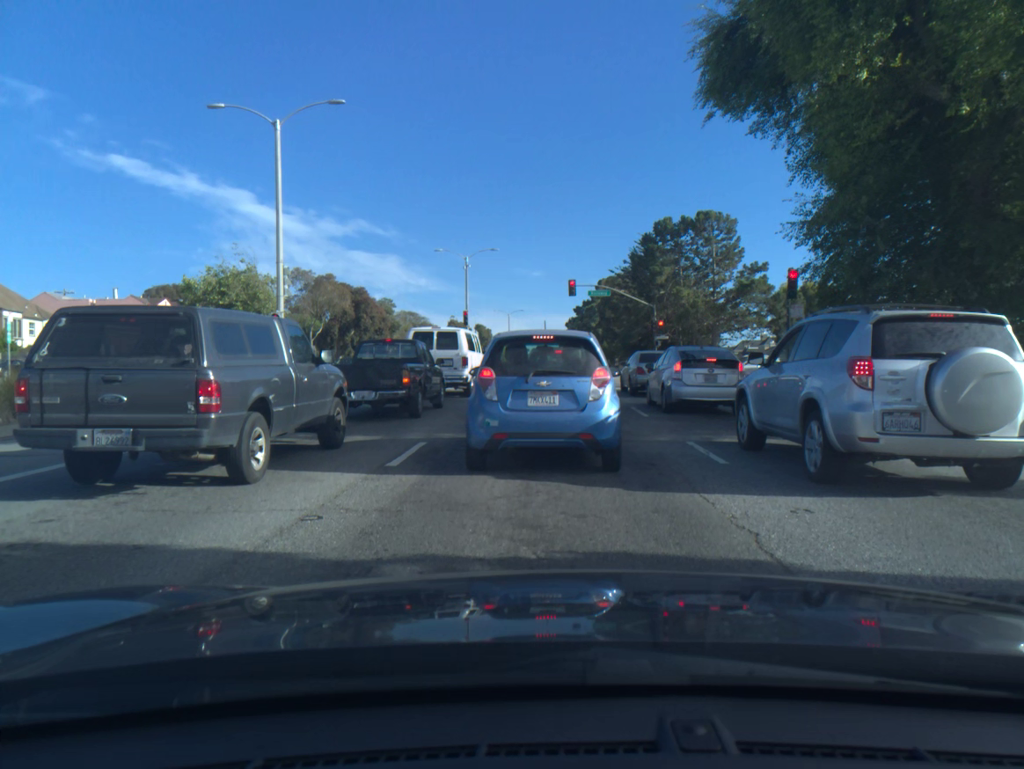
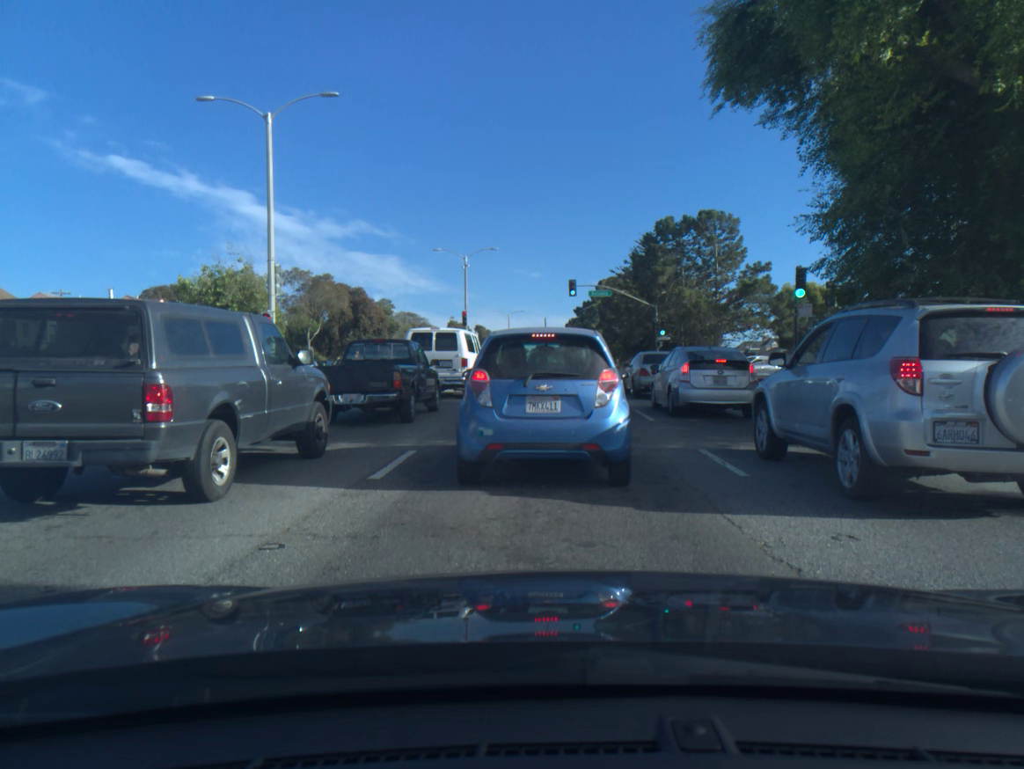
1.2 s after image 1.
(0.0, +0.9) m; 0°
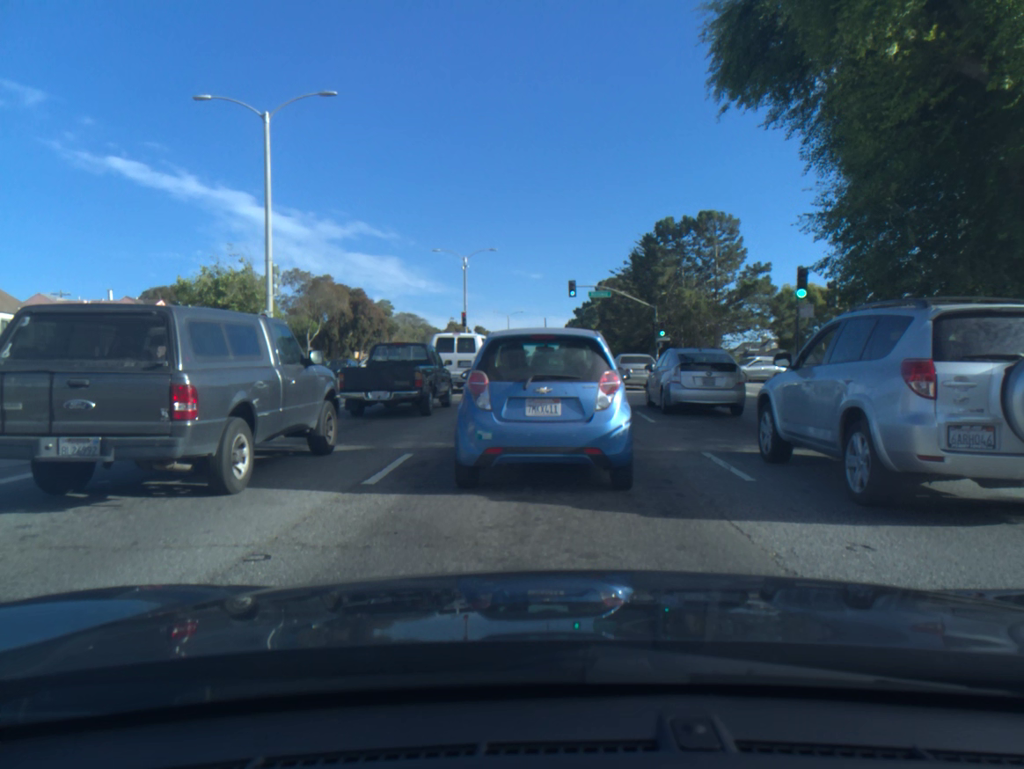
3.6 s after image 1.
(0.0, +0.2) m; 0°
